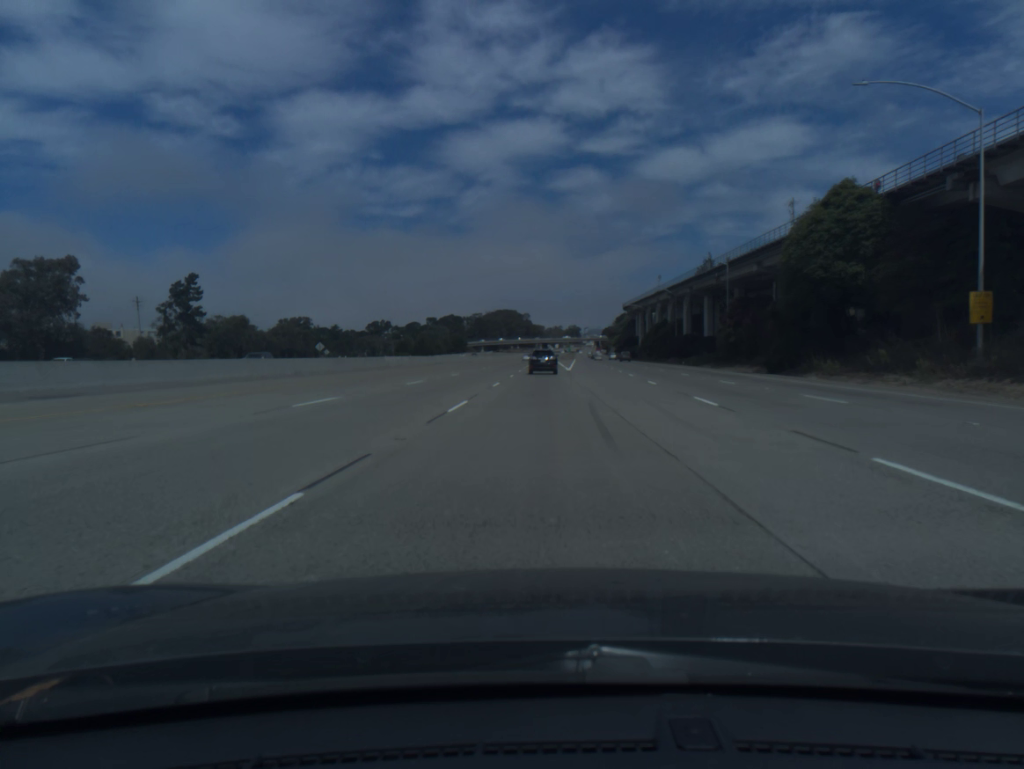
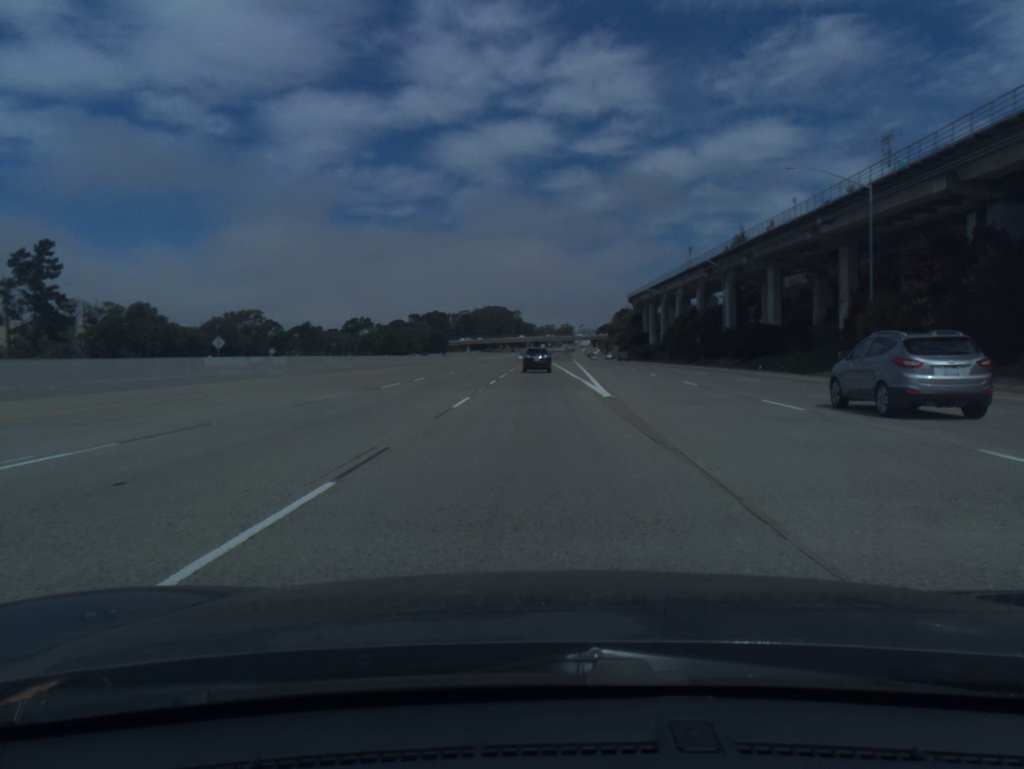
(+0.2, +41.8) m; +1°
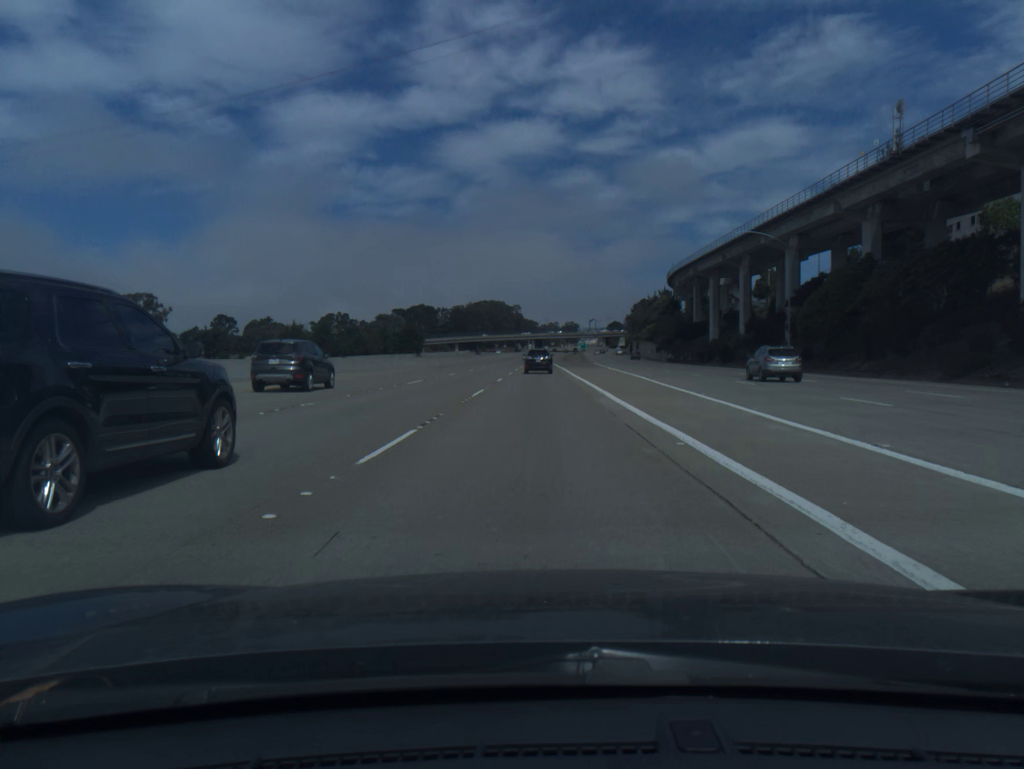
(-0.2, +69.7) m; 0°
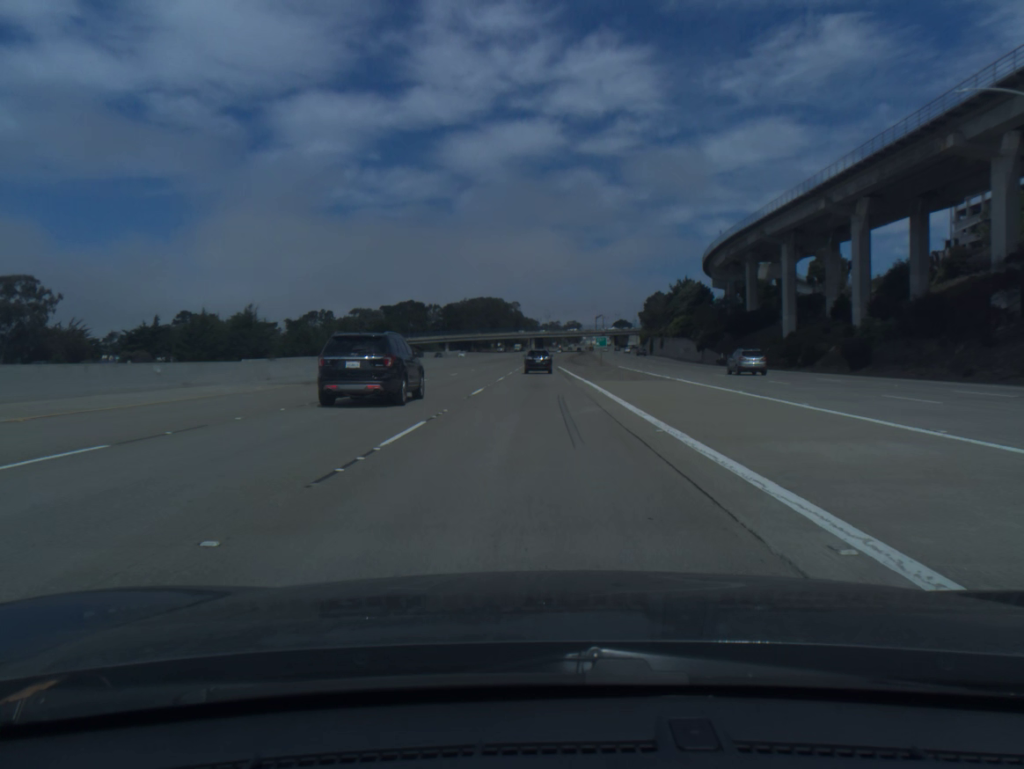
(+0.1, +41.9) m; 0°
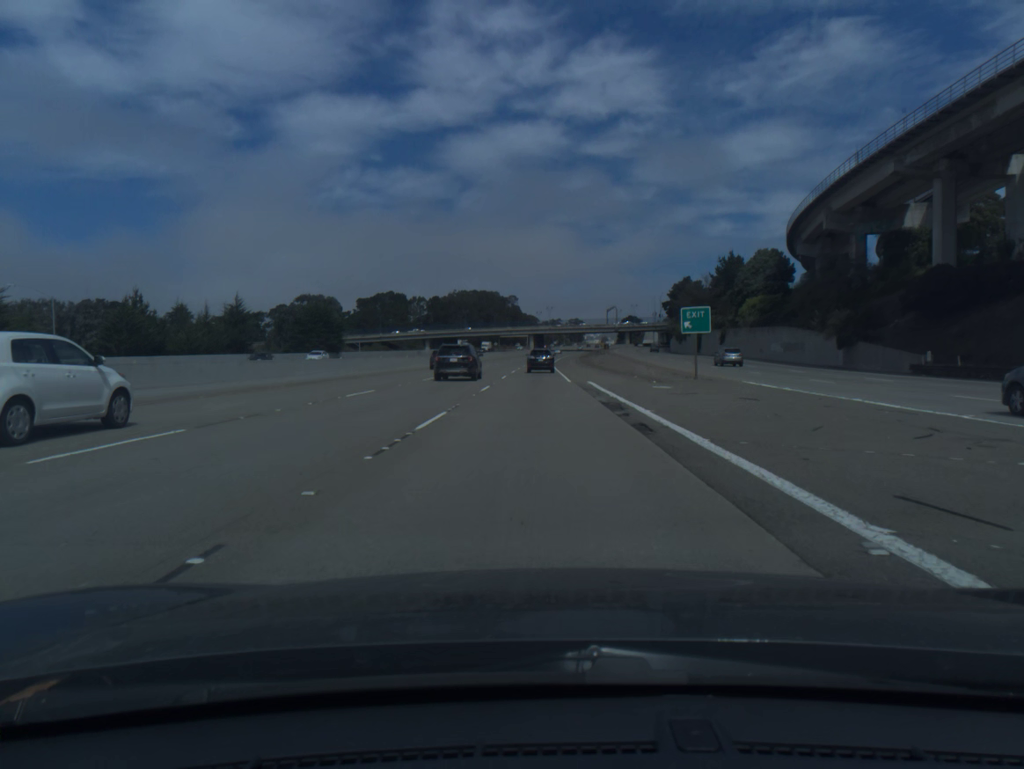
(-0.2, +56.3) m; 0°
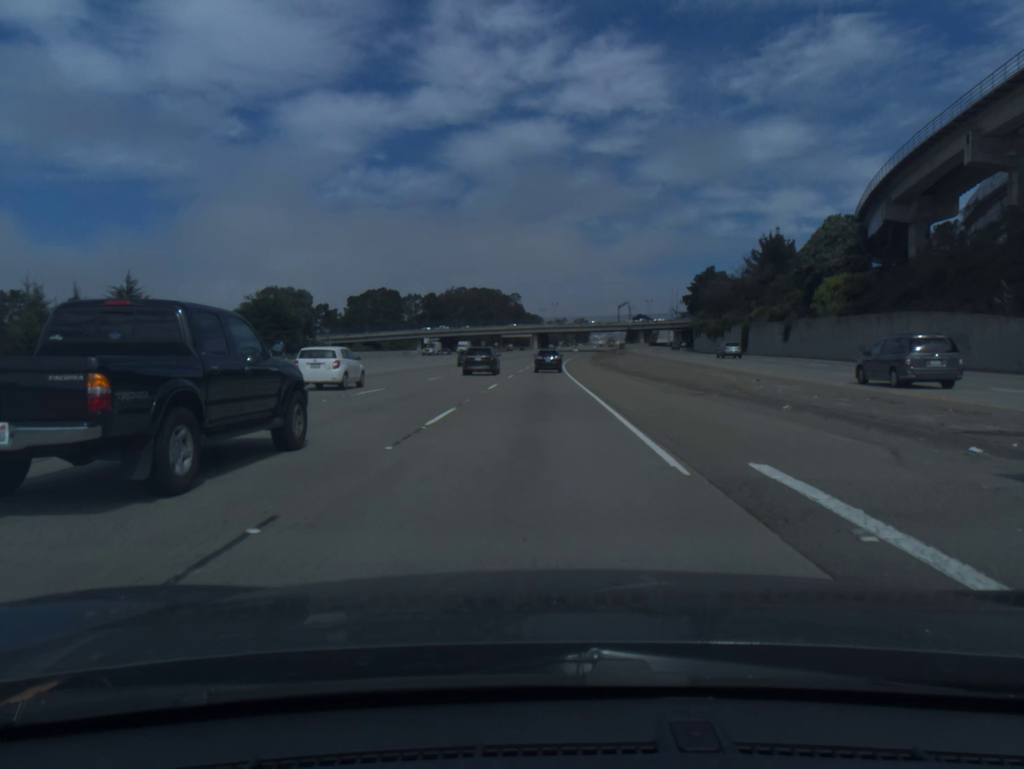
(0.0, +28.3) m; 0°
